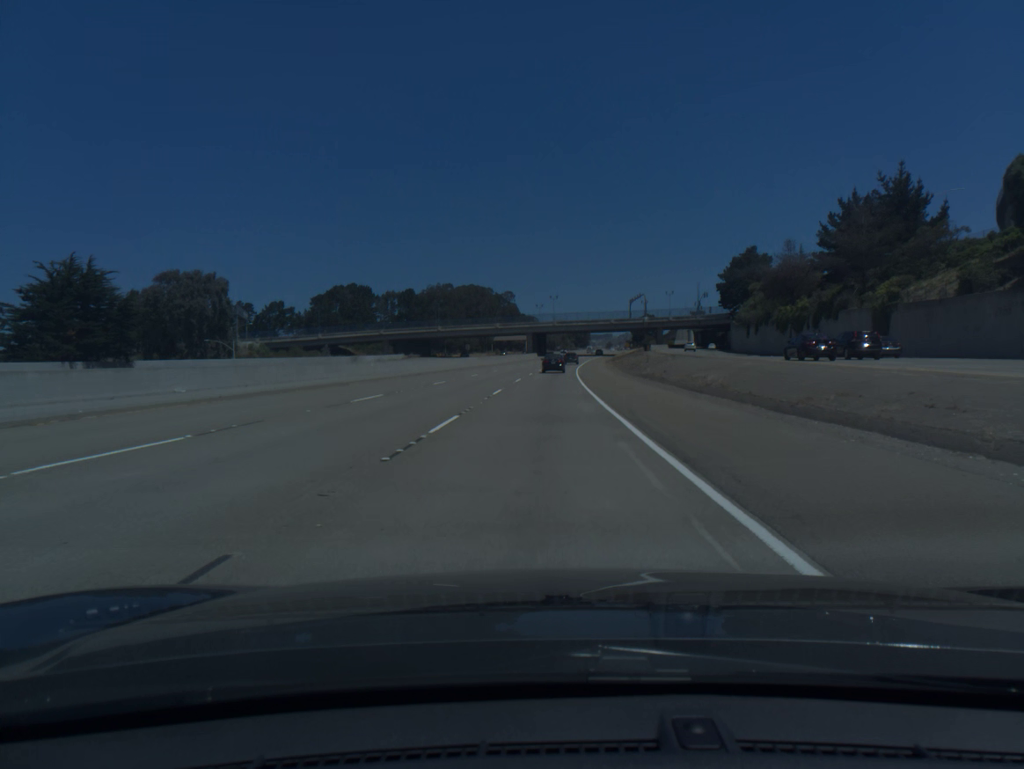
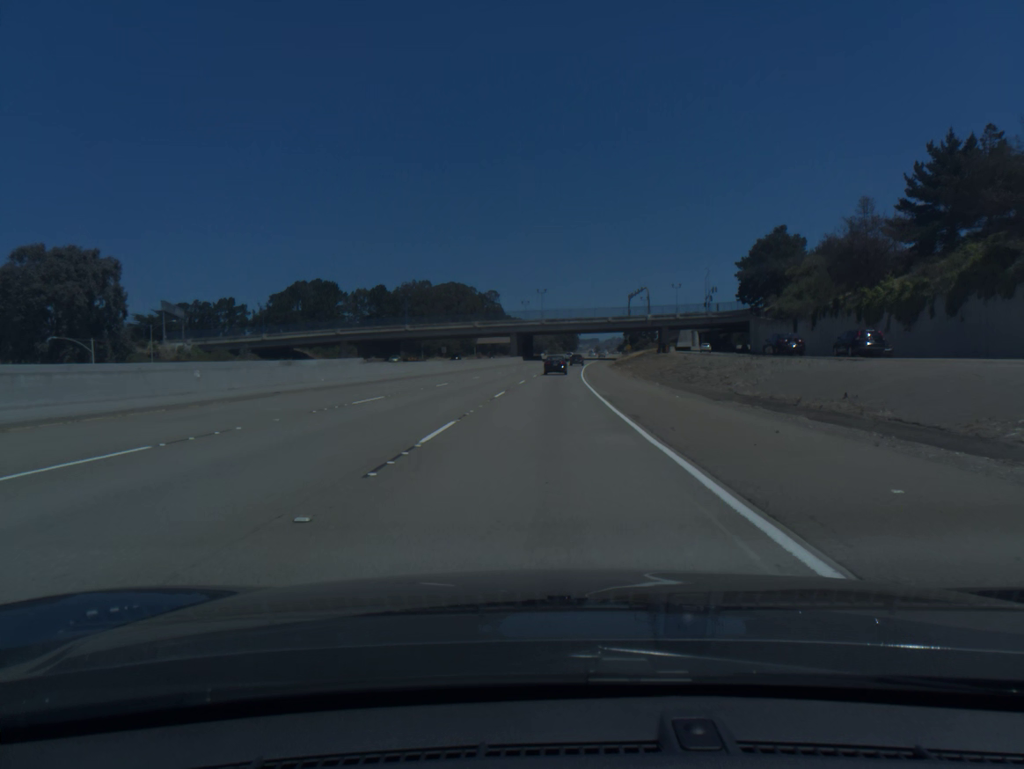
(+0.2, +30.2) m; +1°
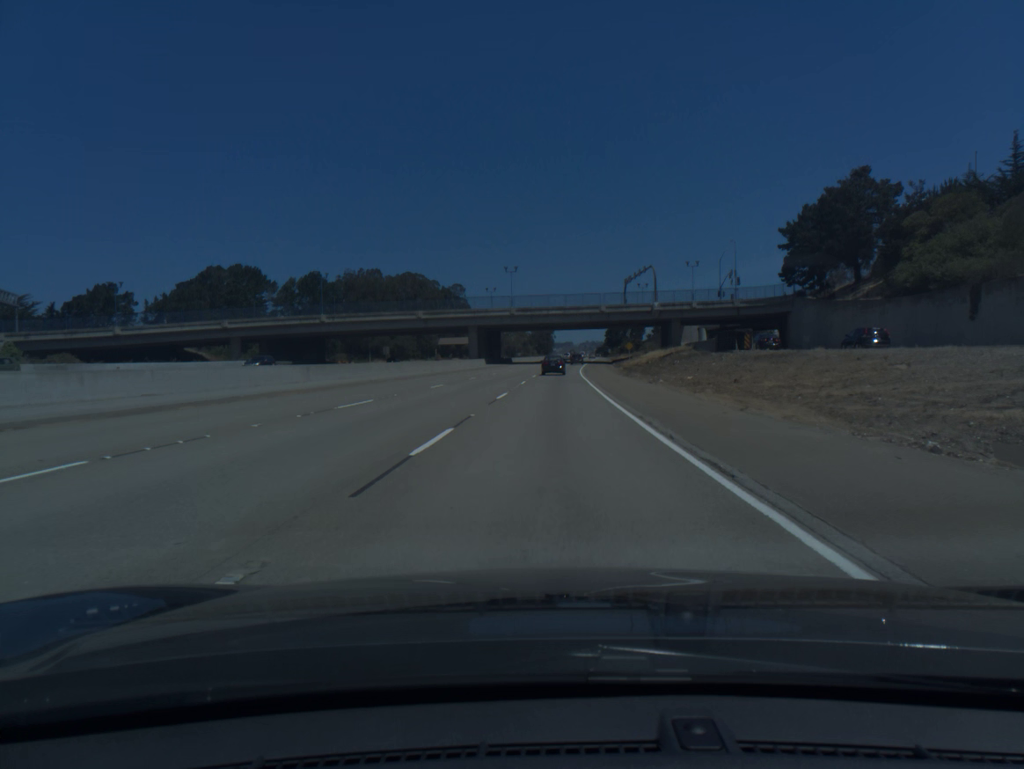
(+0.7, +44.9) m; +2°
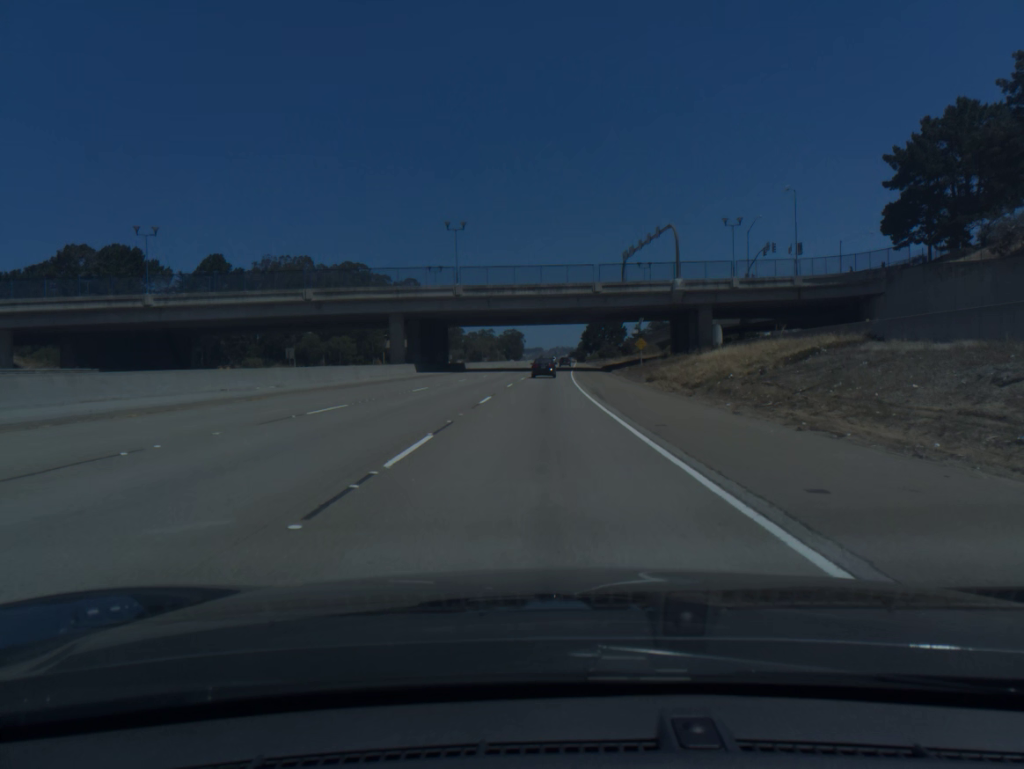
(+0.9, +44.5) m; +2°
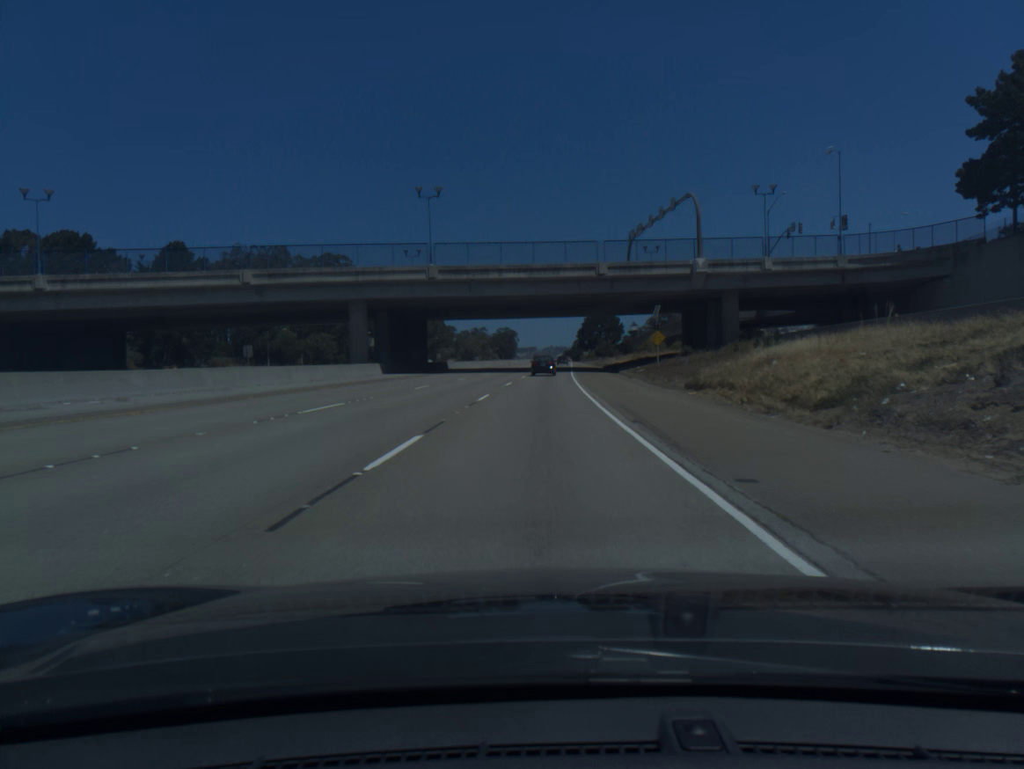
(+0.1, +14.7) m; 0°
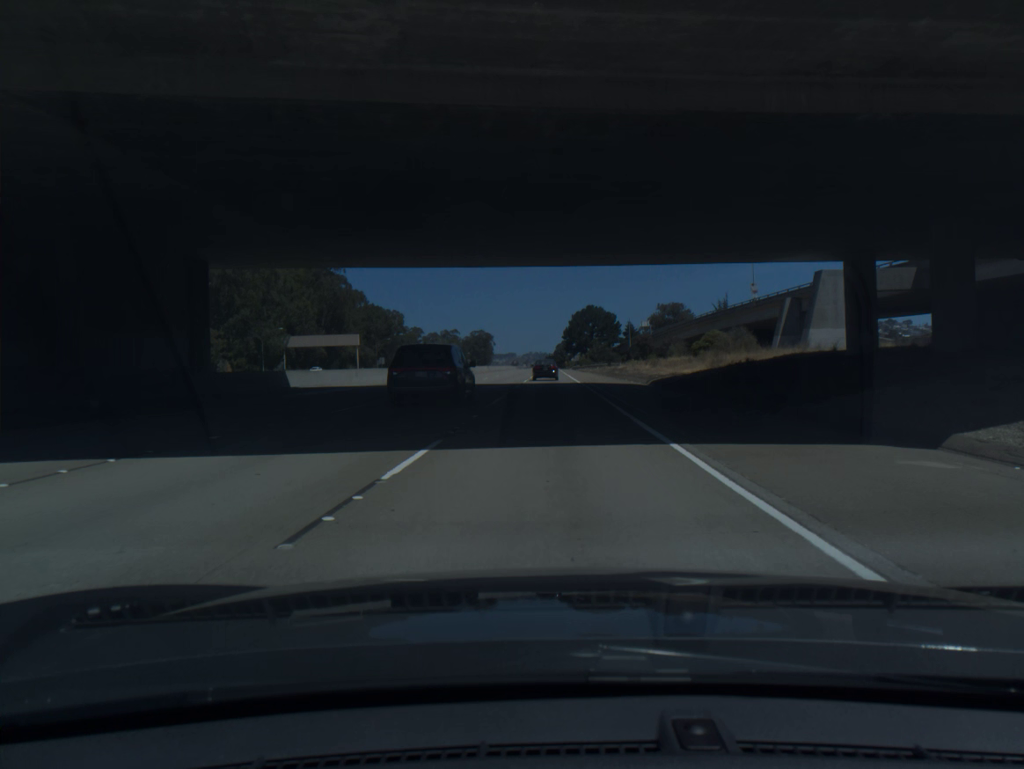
(+0.6, +58.5) m; +2°
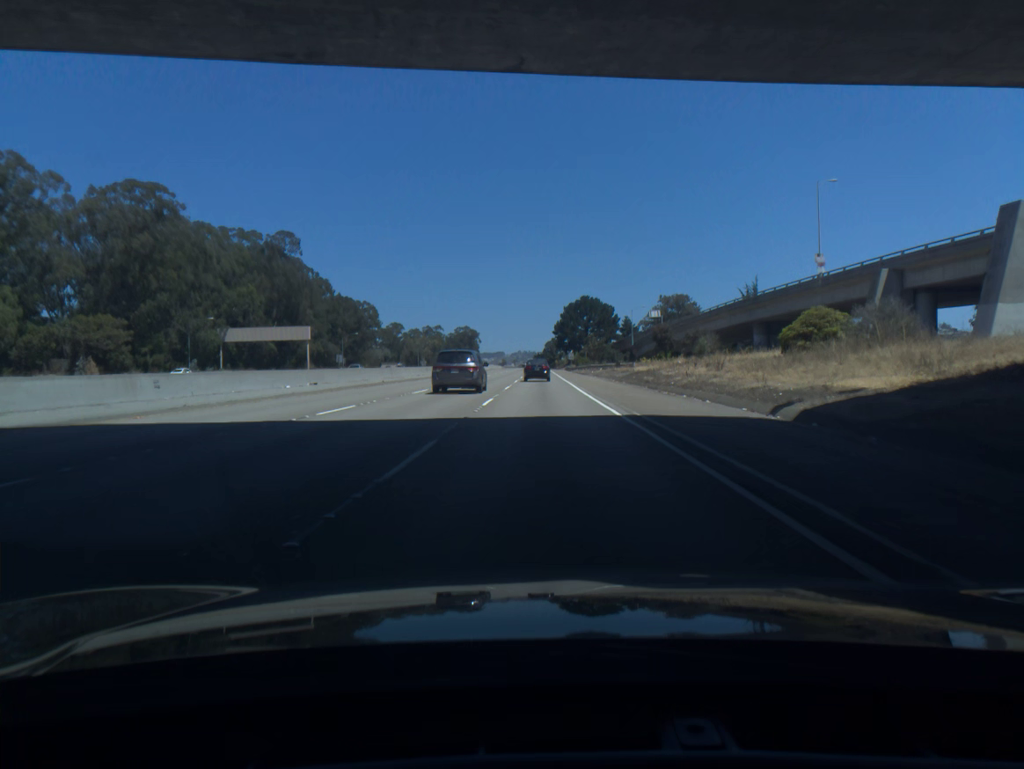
(+0.2, +29.0) m; +1°
